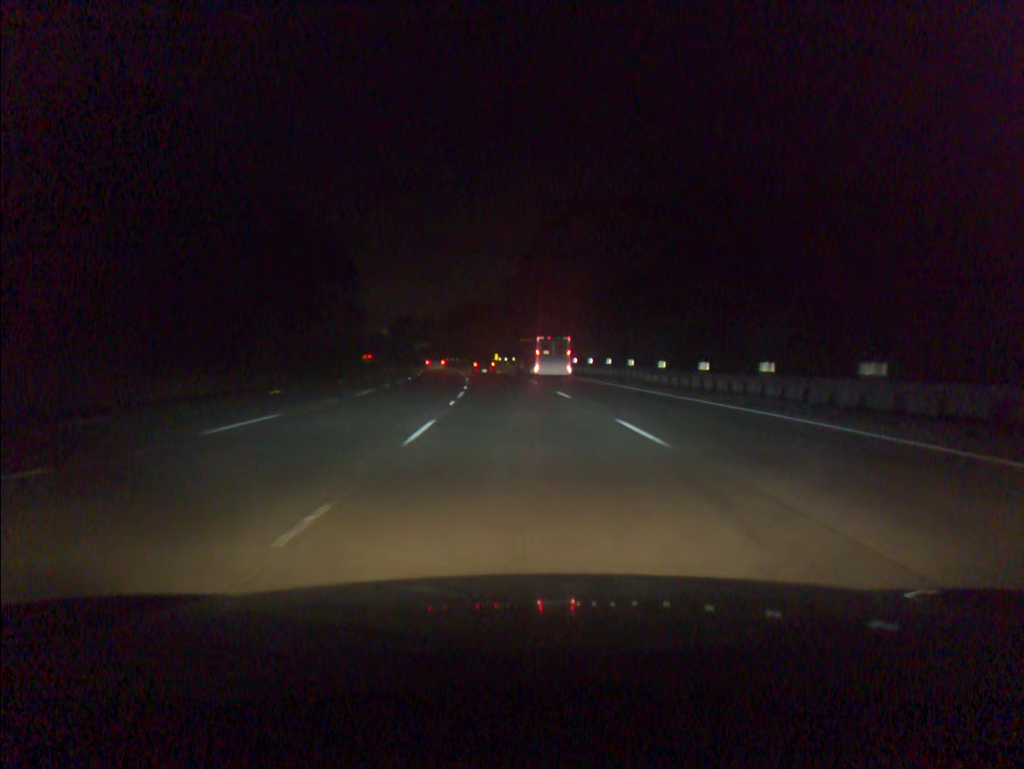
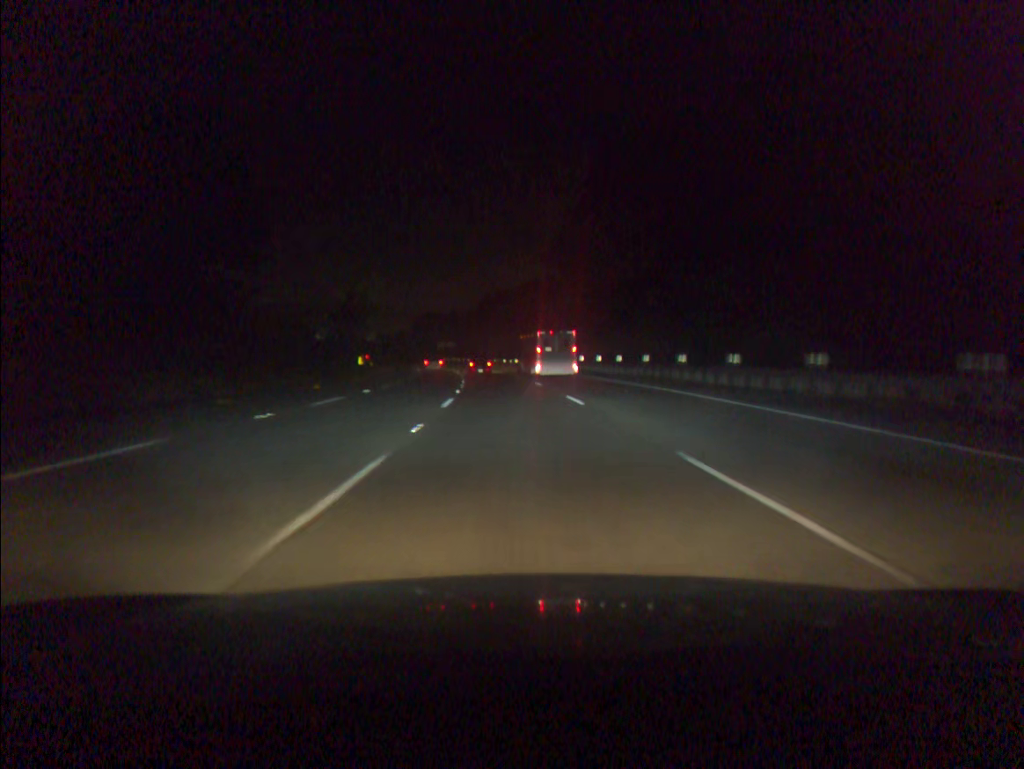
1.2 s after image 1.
(-0.8, +35.4) m; -3°
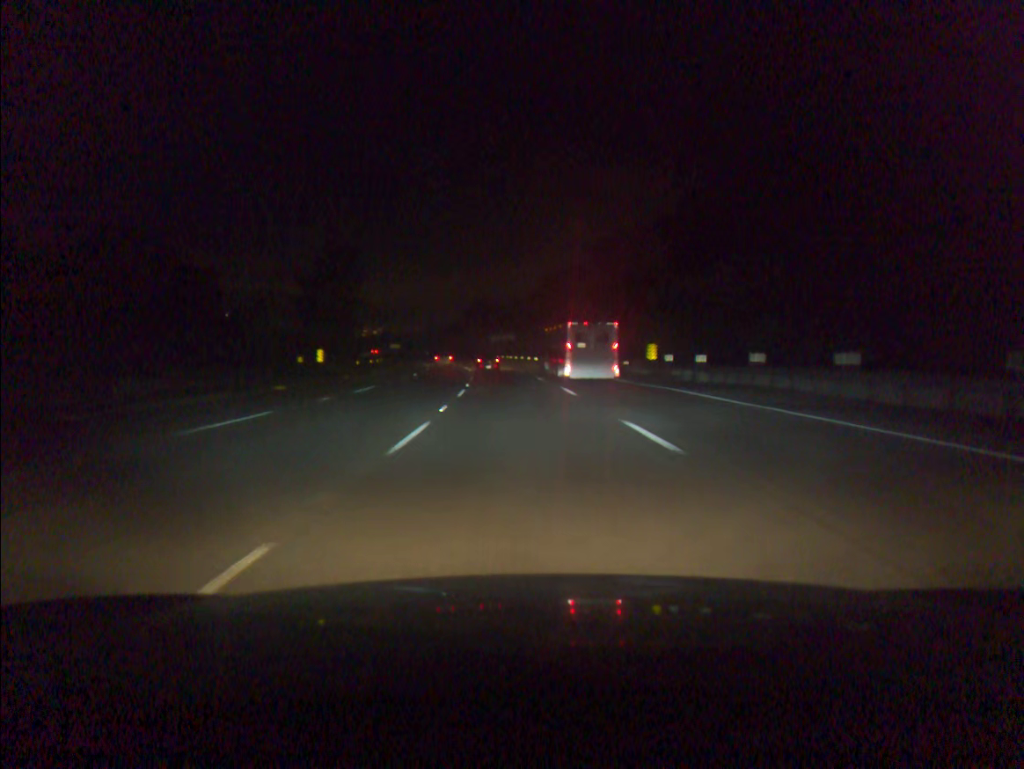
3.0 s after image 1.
(-2.2, +53.7) m; -5°
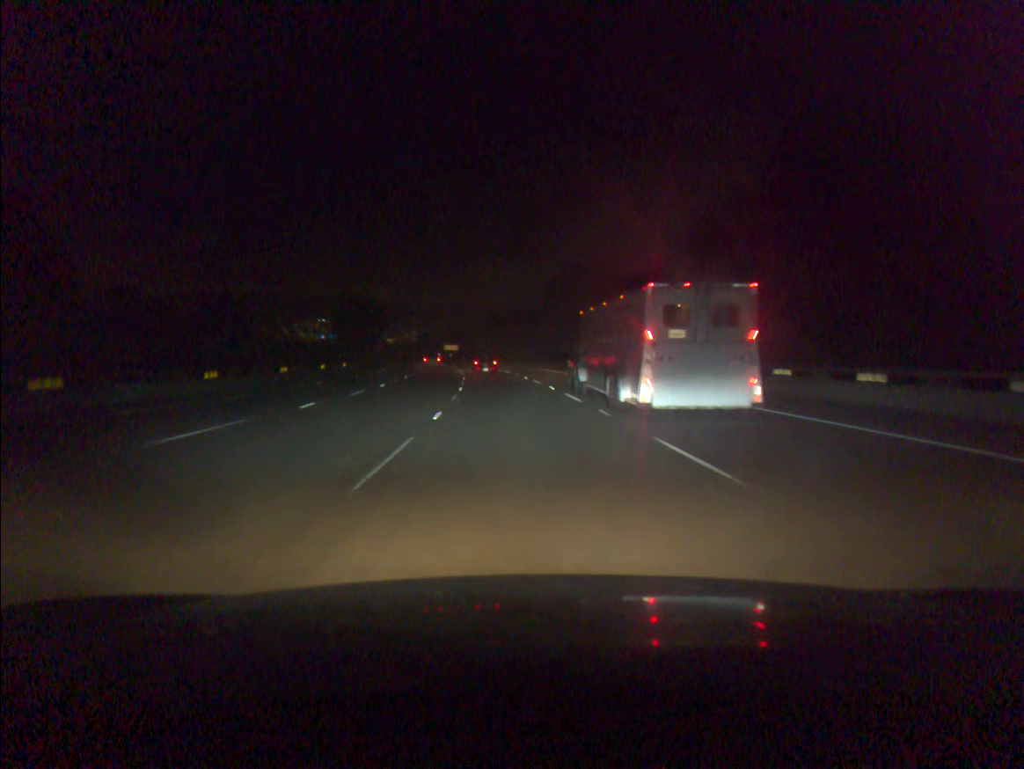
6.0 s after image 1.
(-5.2, +90.2) m; -7°
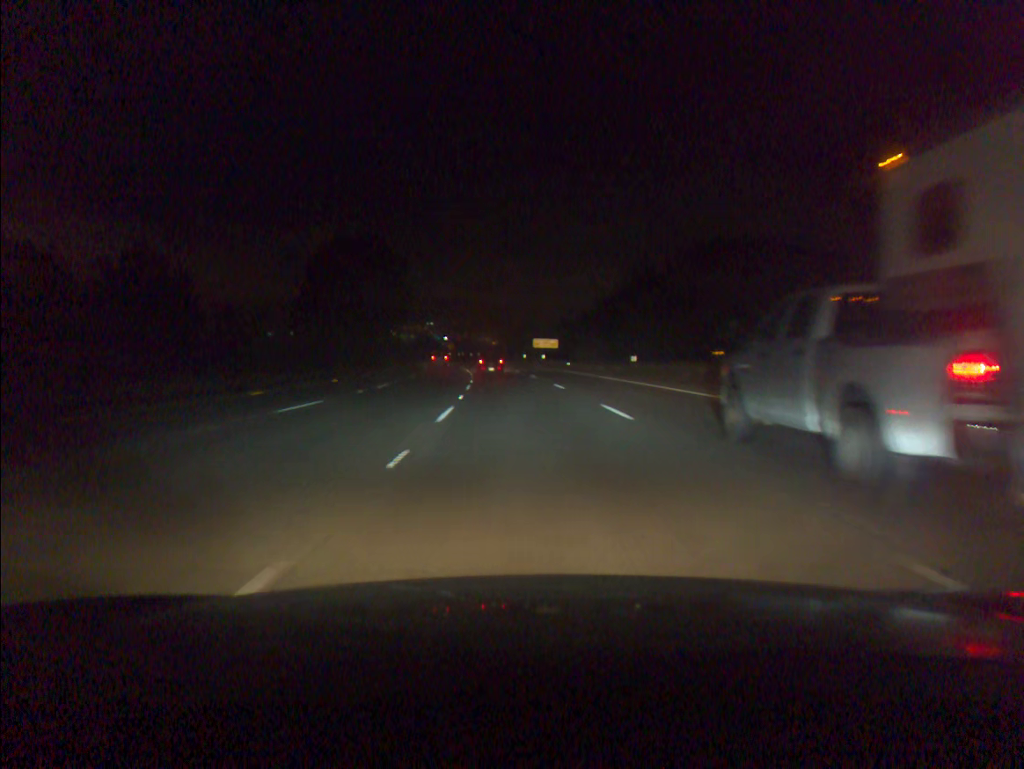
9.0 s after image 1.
(-6.3, +89.7) m; -8°
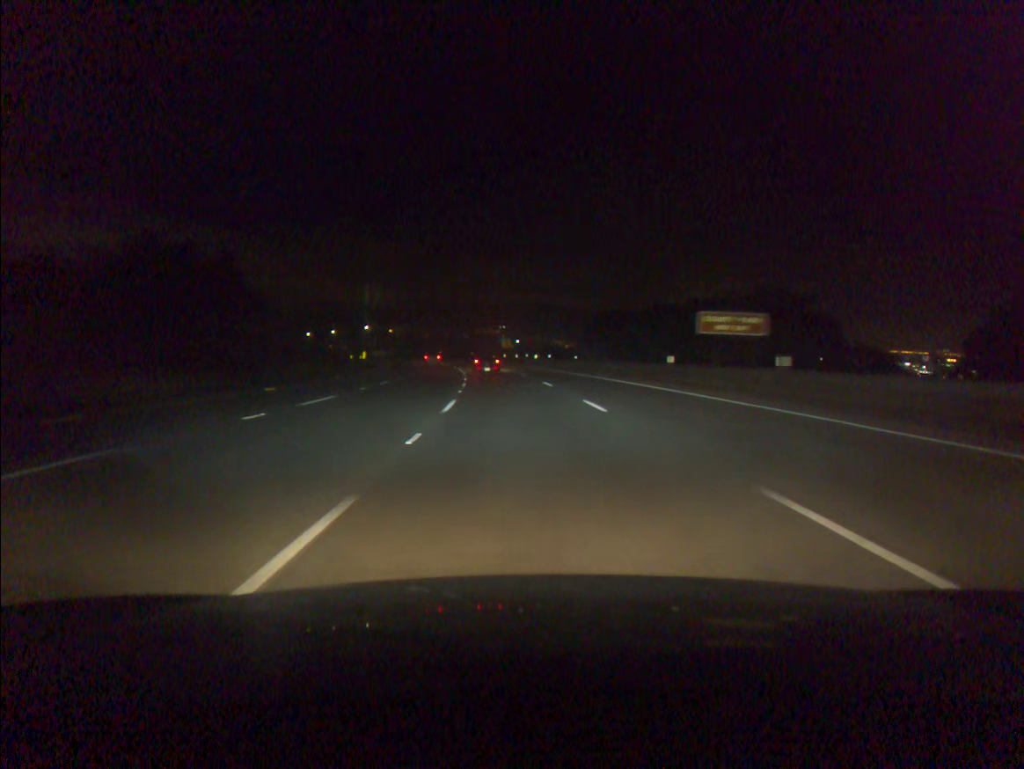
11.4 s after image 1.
(-3.3, +70.8) m; -5°
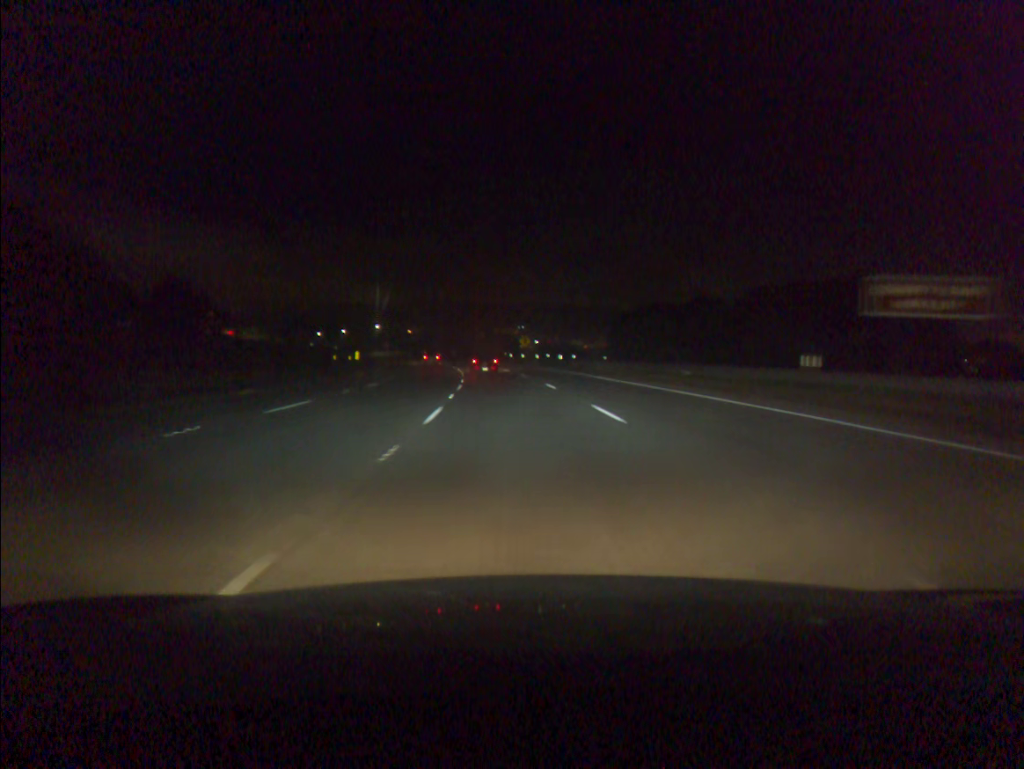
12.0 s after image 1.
(-0.2, +17.5) m; -1°
